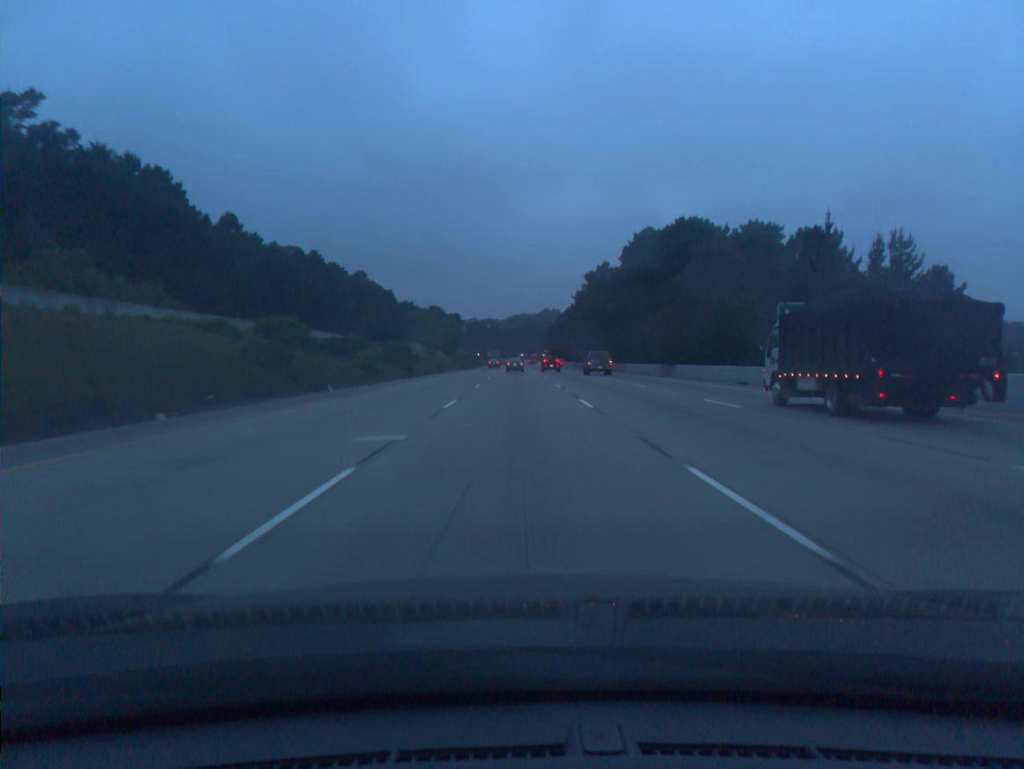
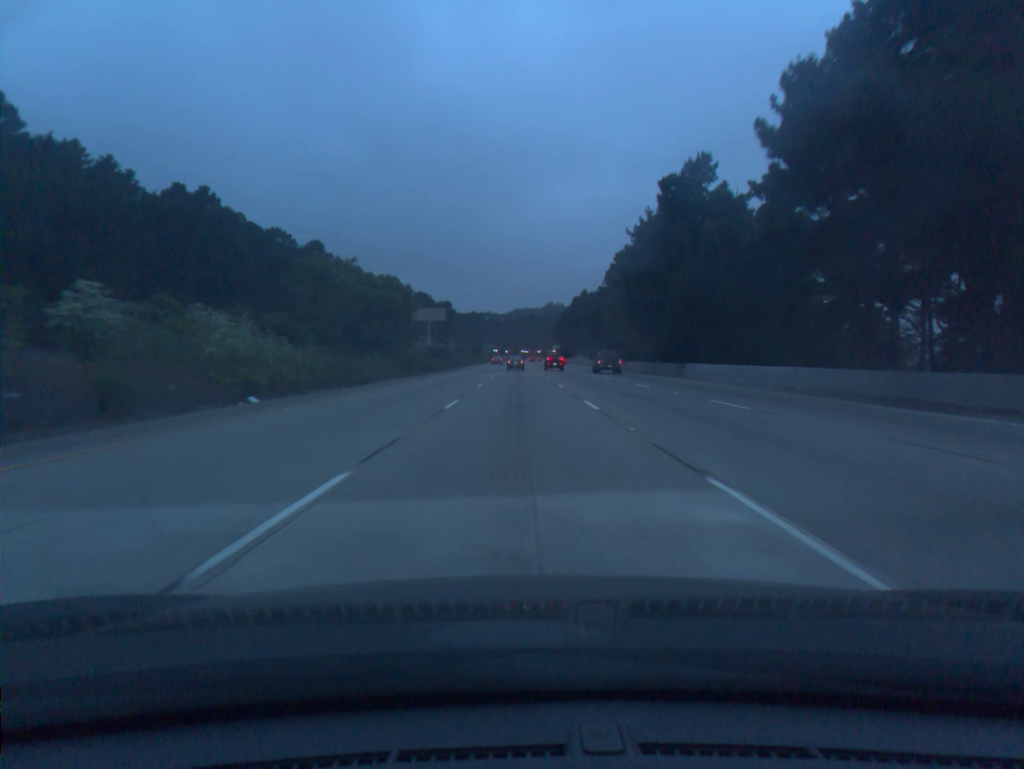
(-0.1, +73.4) m; 0°
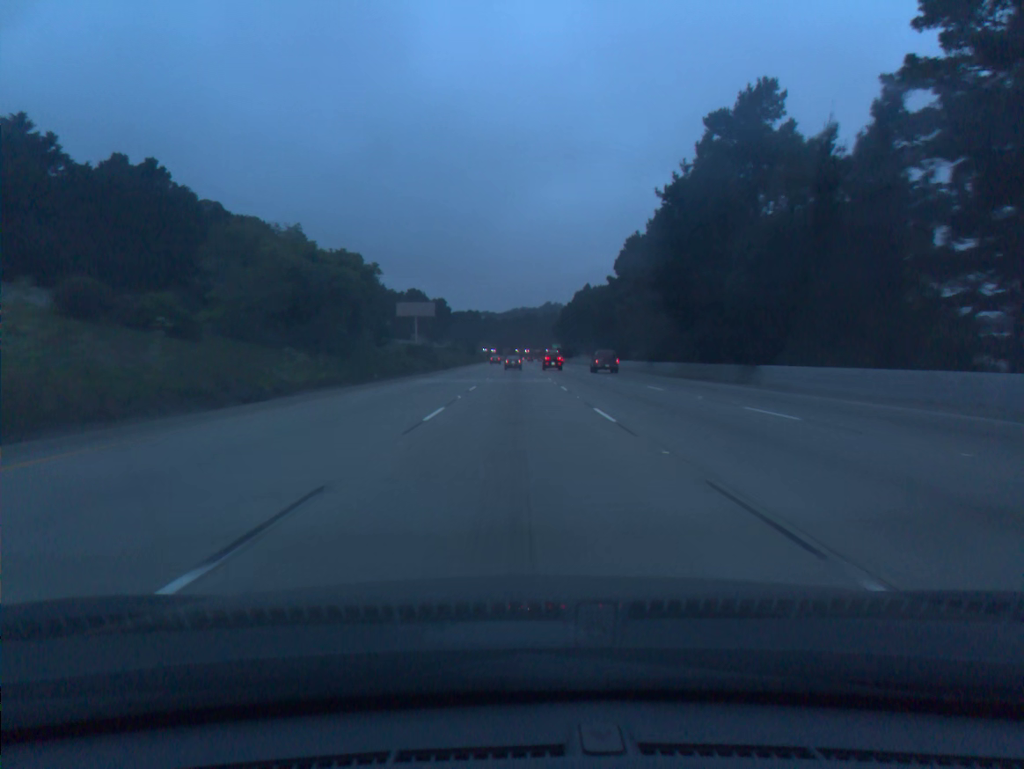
(0.0, +18.3) m; 0°
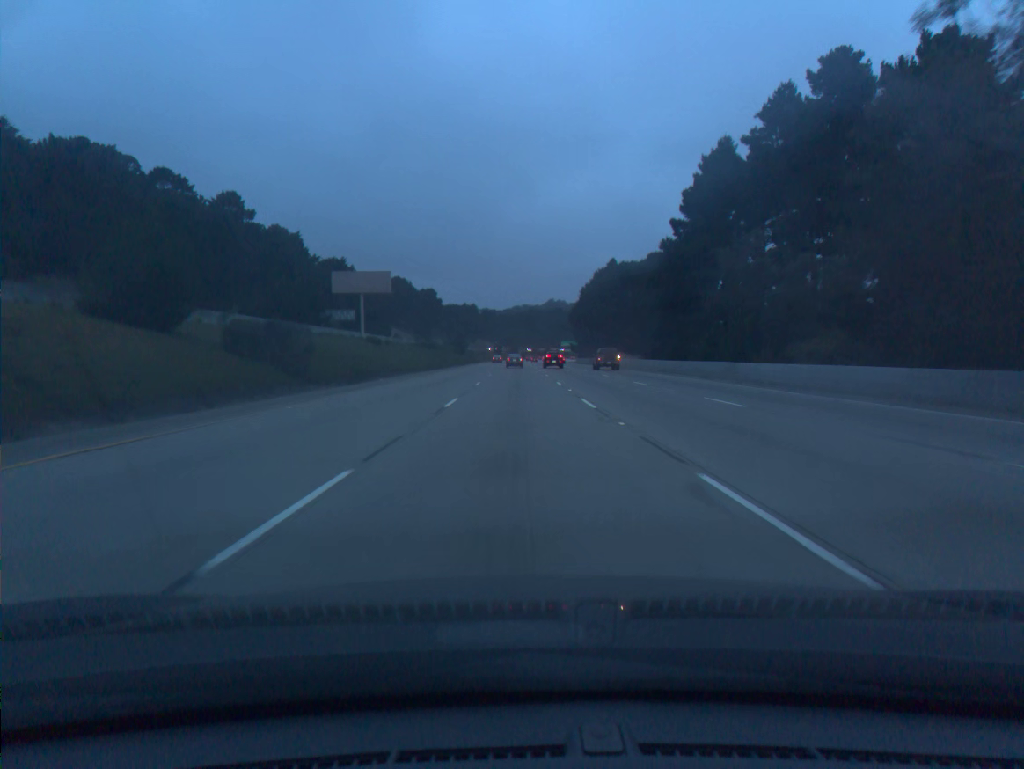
(-0.1, +54.6) m; 0°
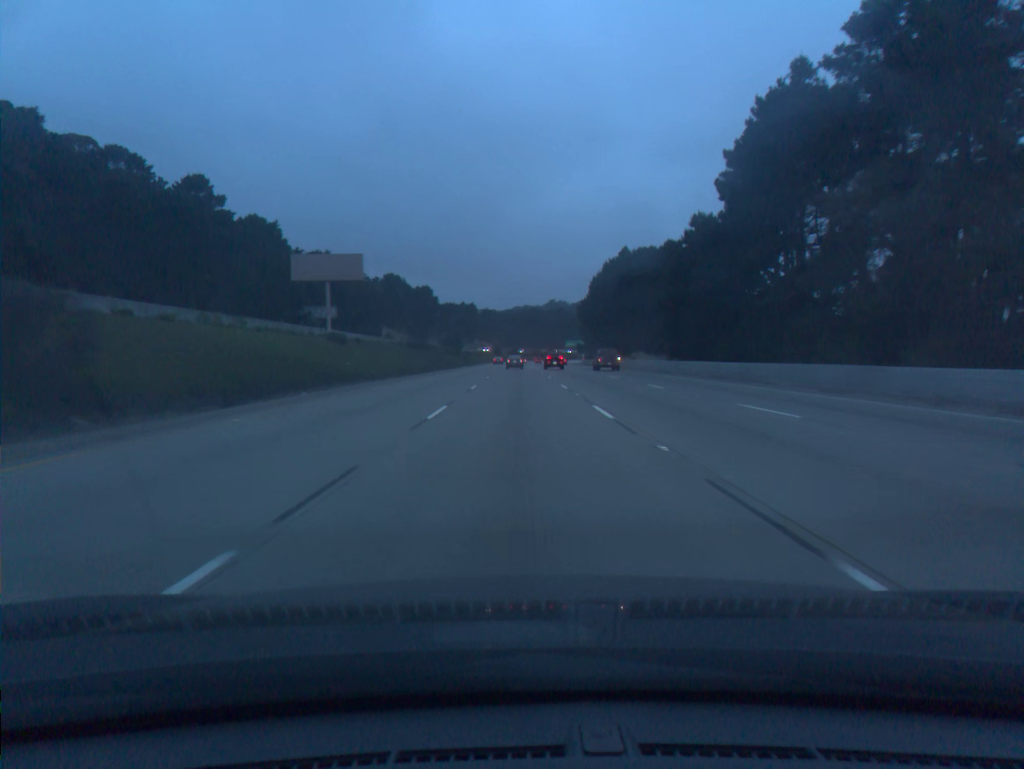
(0.0, +18.1) m; 0°
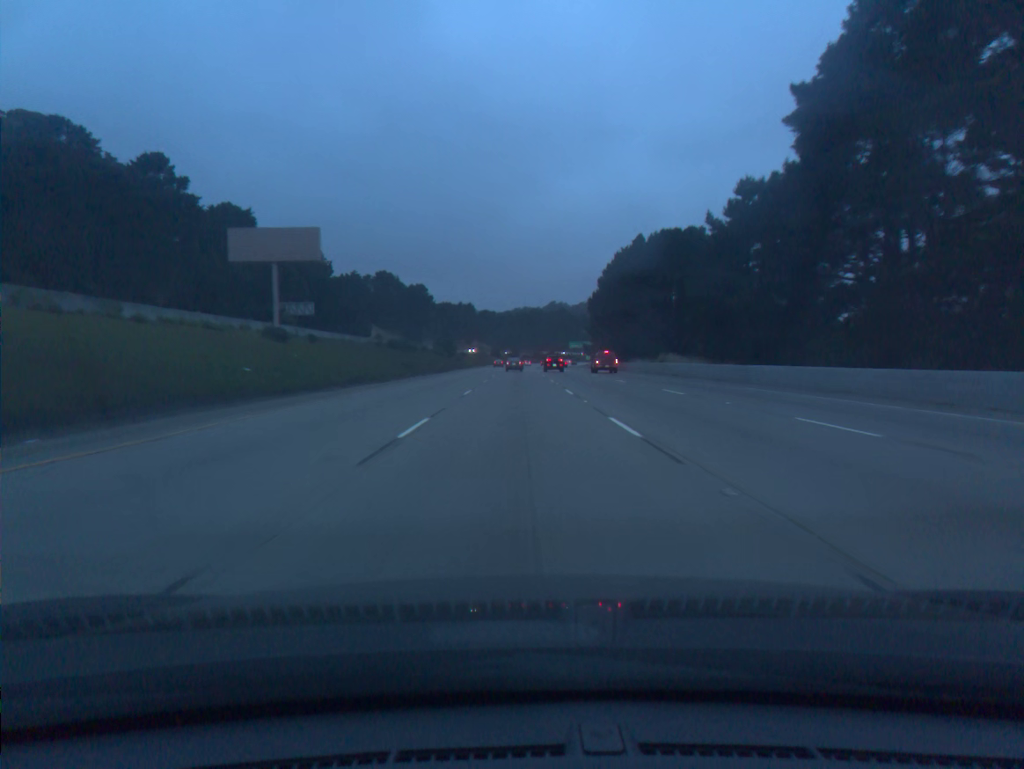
(0.0, +18.1) m; 0°
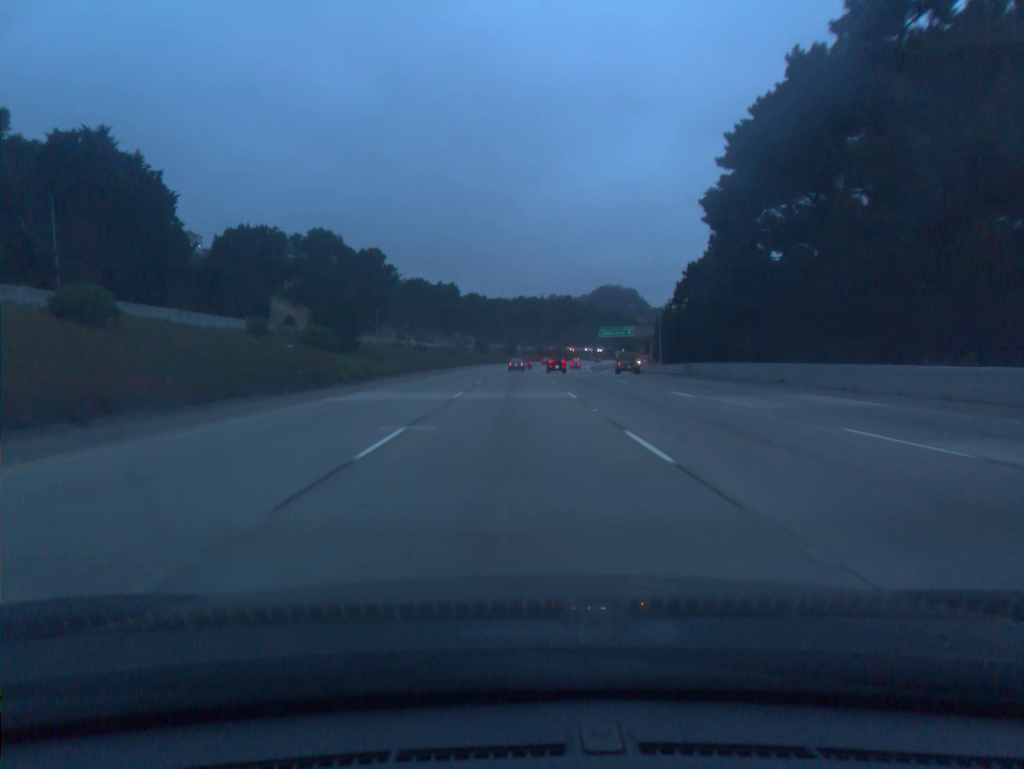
(0.0, +90.4) m; 0°
